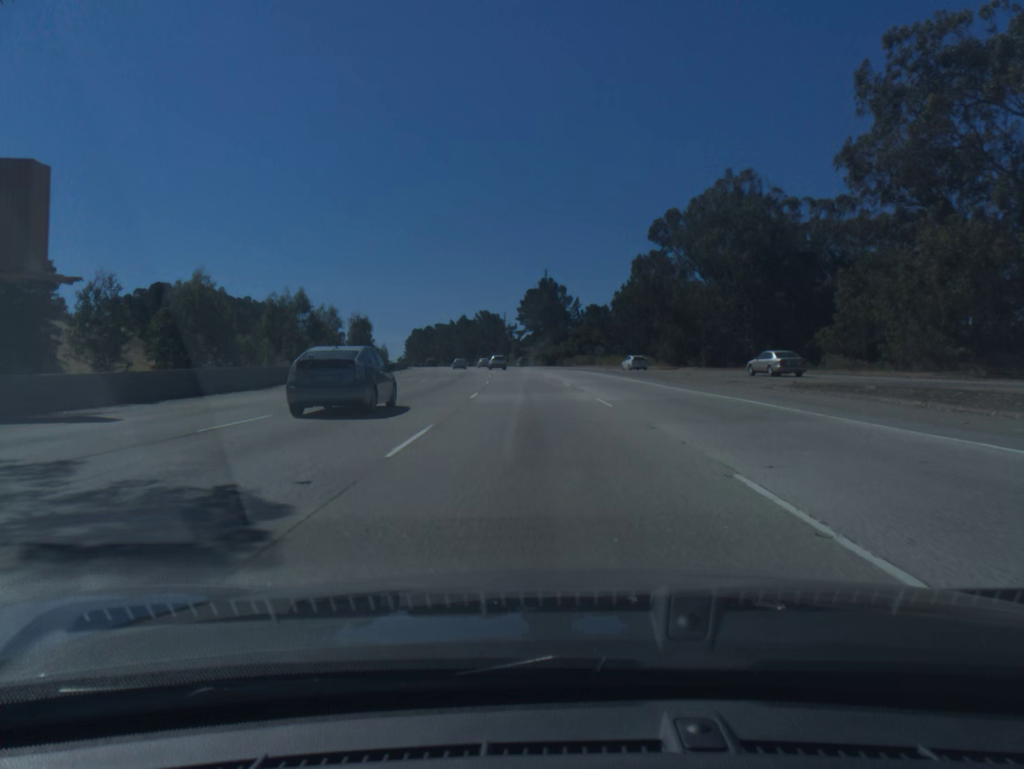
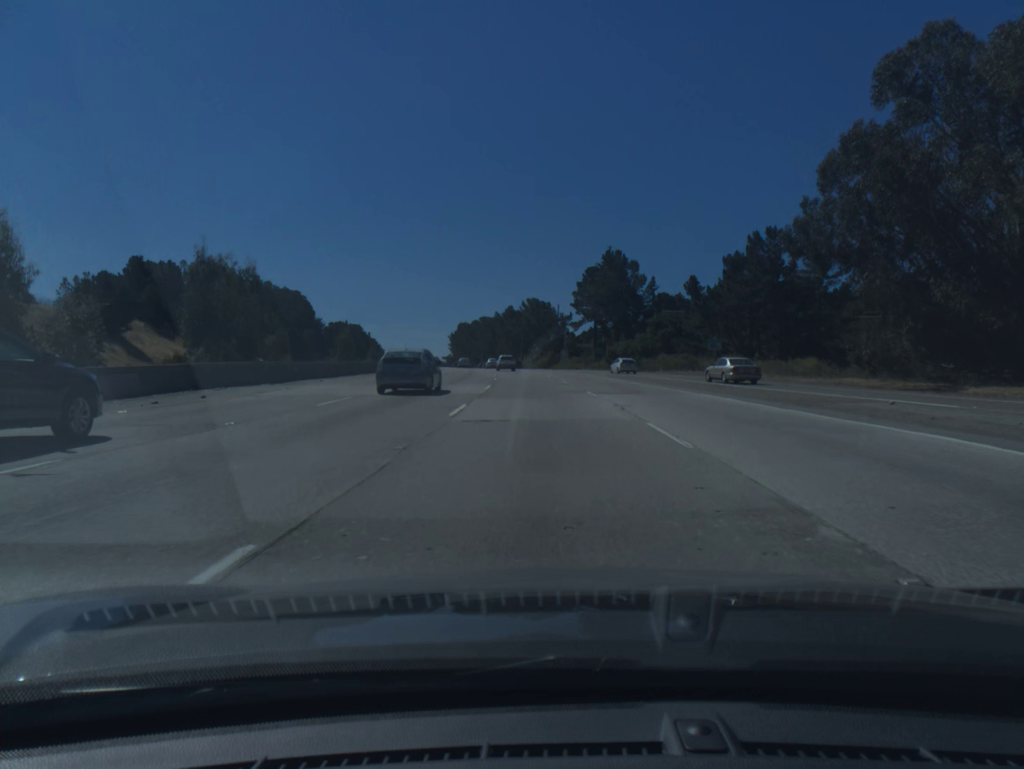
(-1.8, +51.9) m; -4°
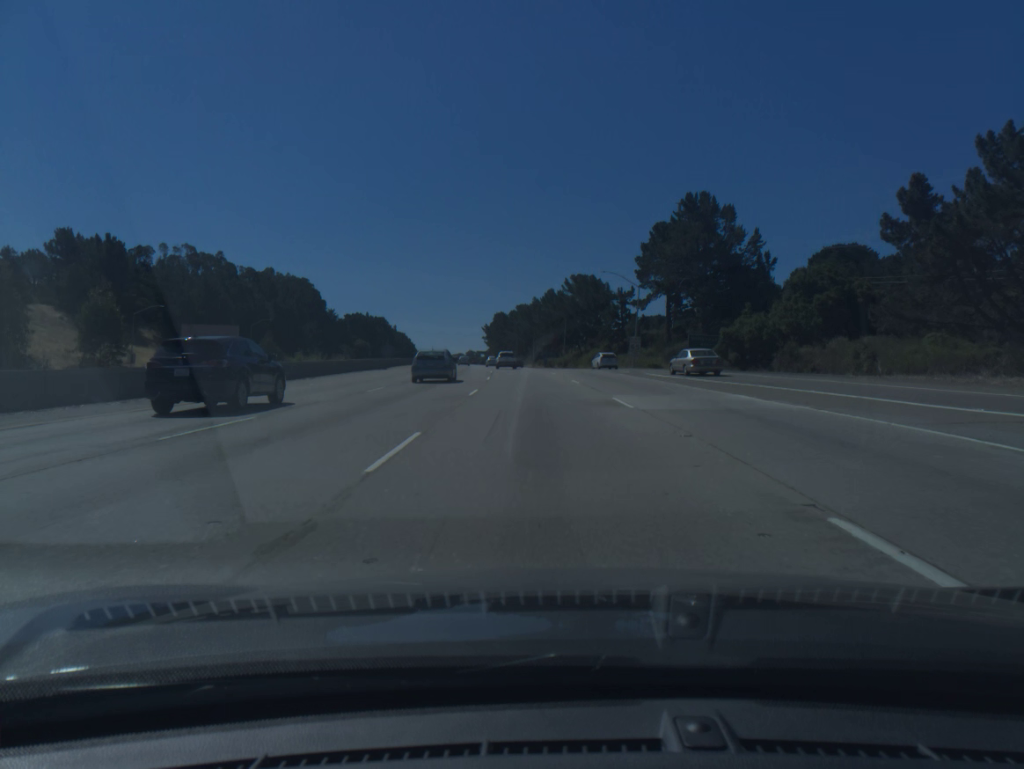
(-1.5, +51.9) m; -3°
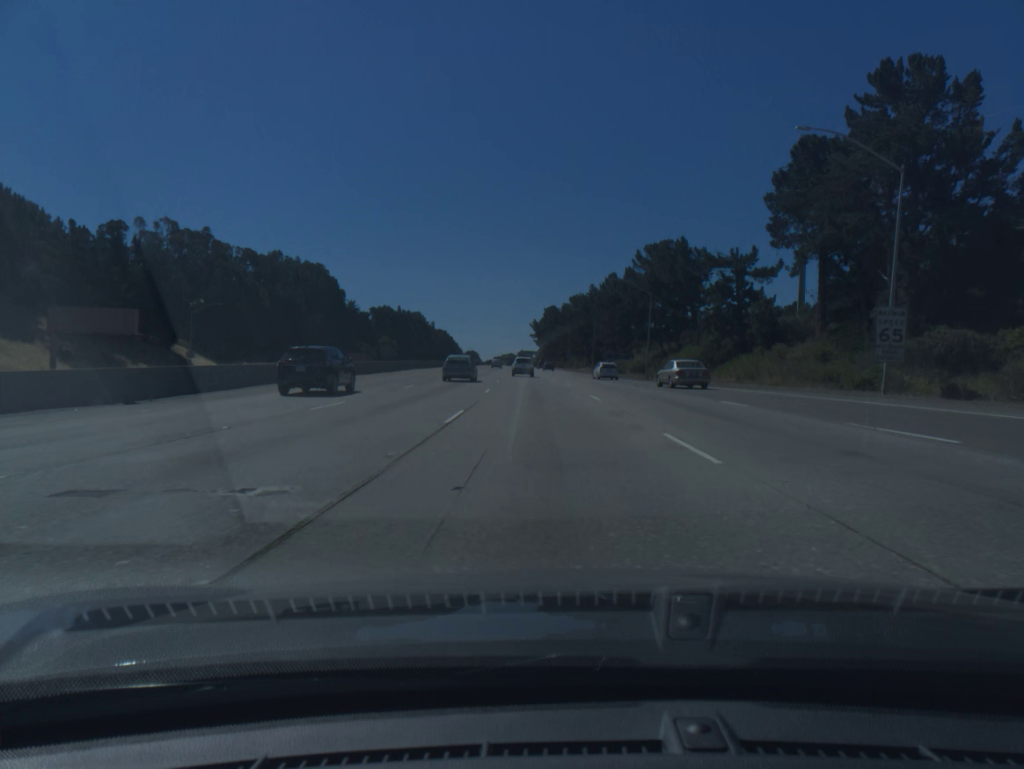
(-1.6, +51.3) m; -4°
